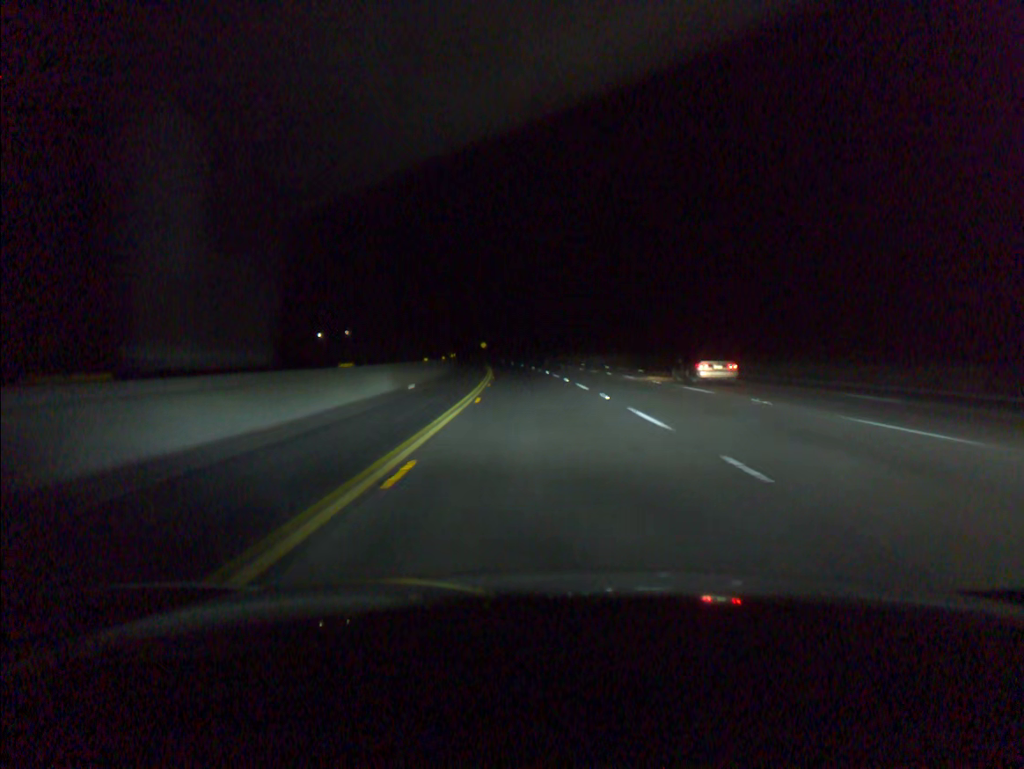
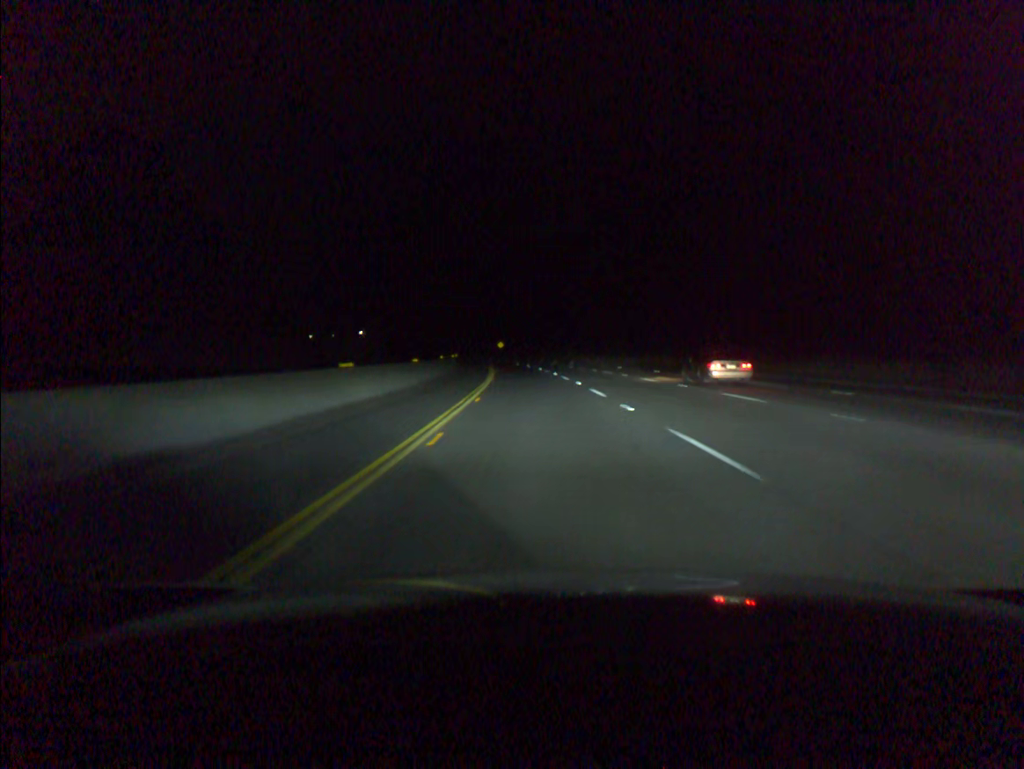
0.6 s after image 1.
(-0.3, +19.7) m; -2°
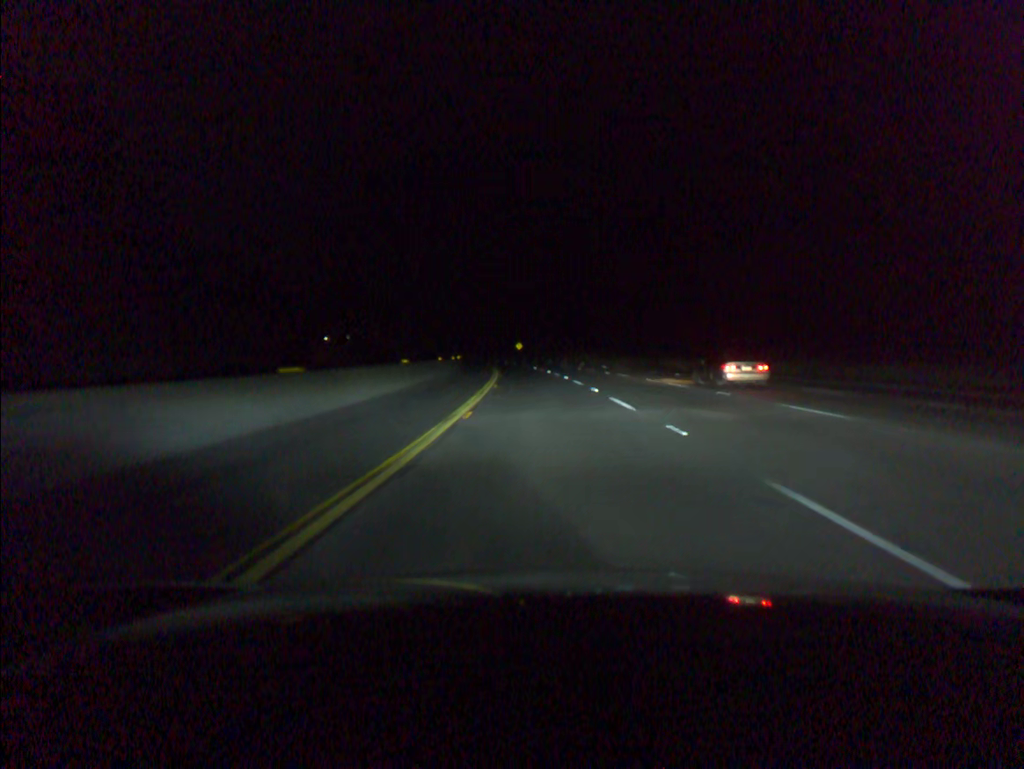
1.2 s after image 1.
(-0.3, +19.7) m; -2°
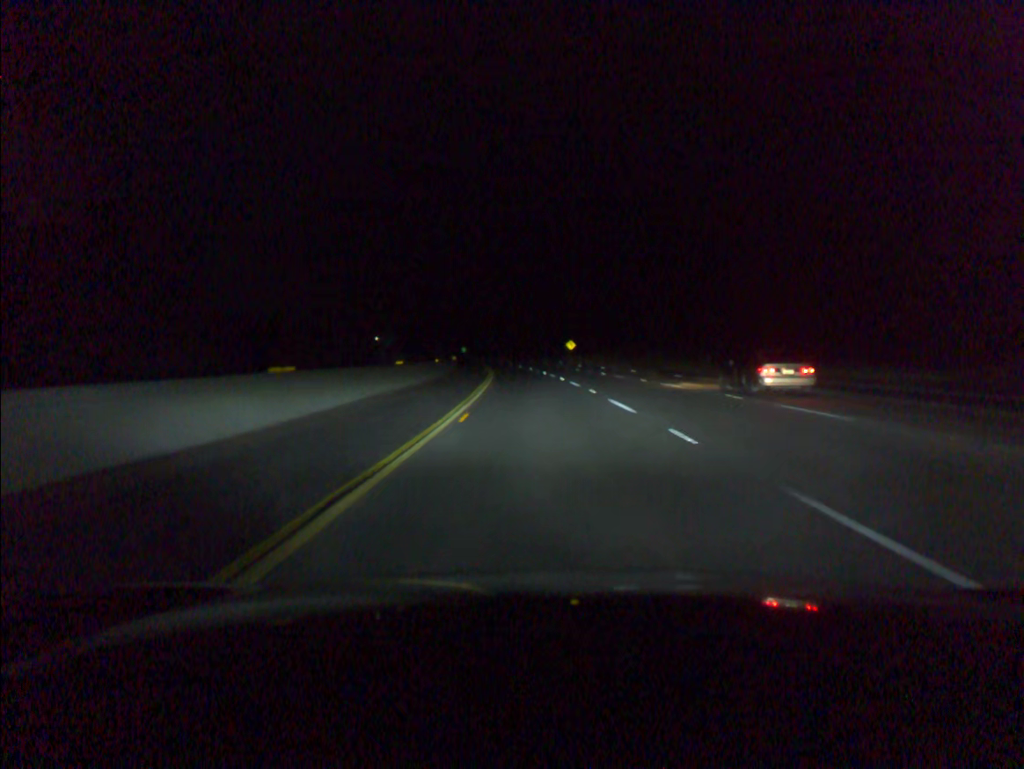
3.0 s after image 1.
(-1.9, +59.0) m; -4°
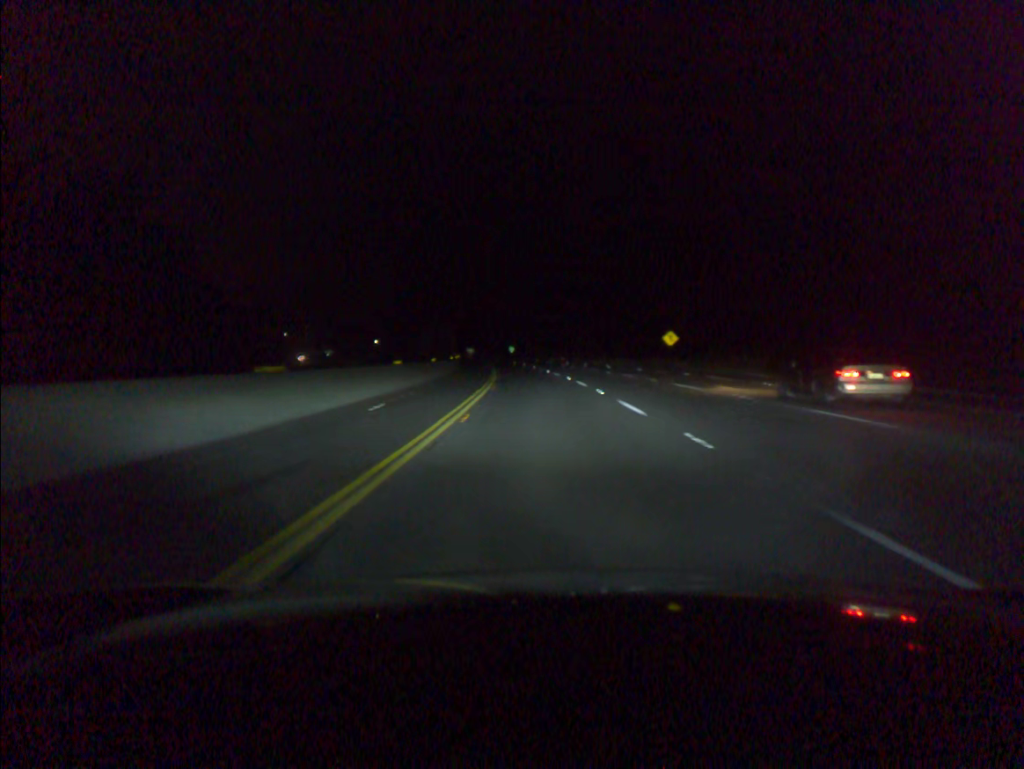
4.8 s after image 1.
(-2.3, +59.0) m; -4°
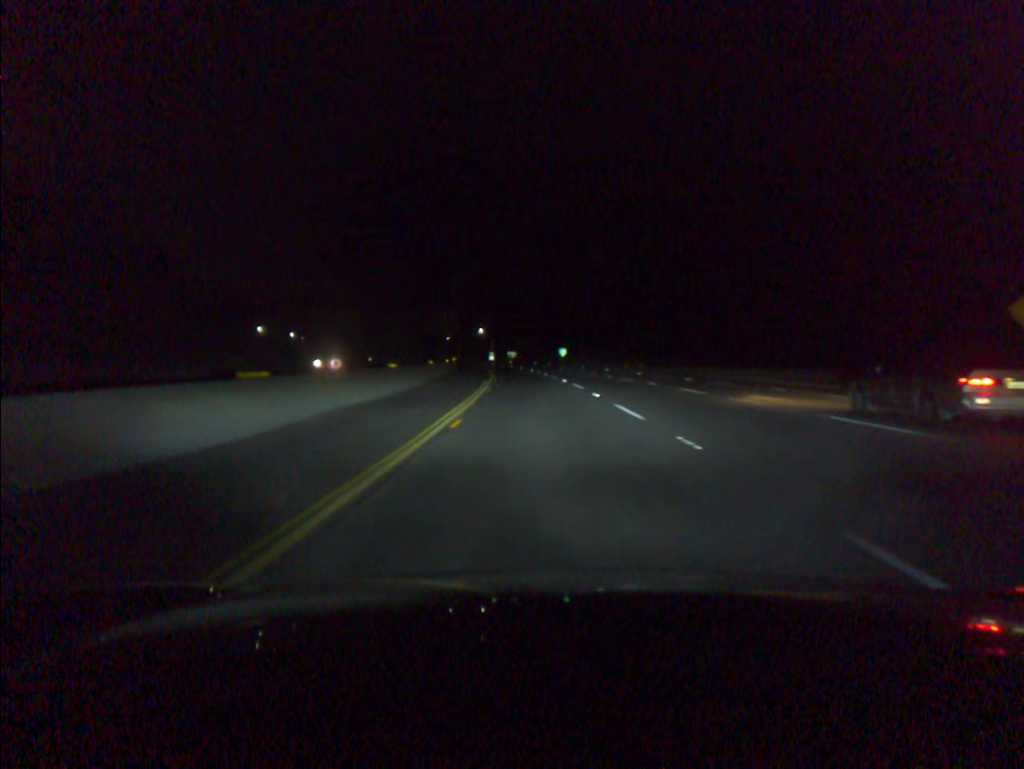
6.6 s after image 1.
(-2.0, +58.9) m; -4°
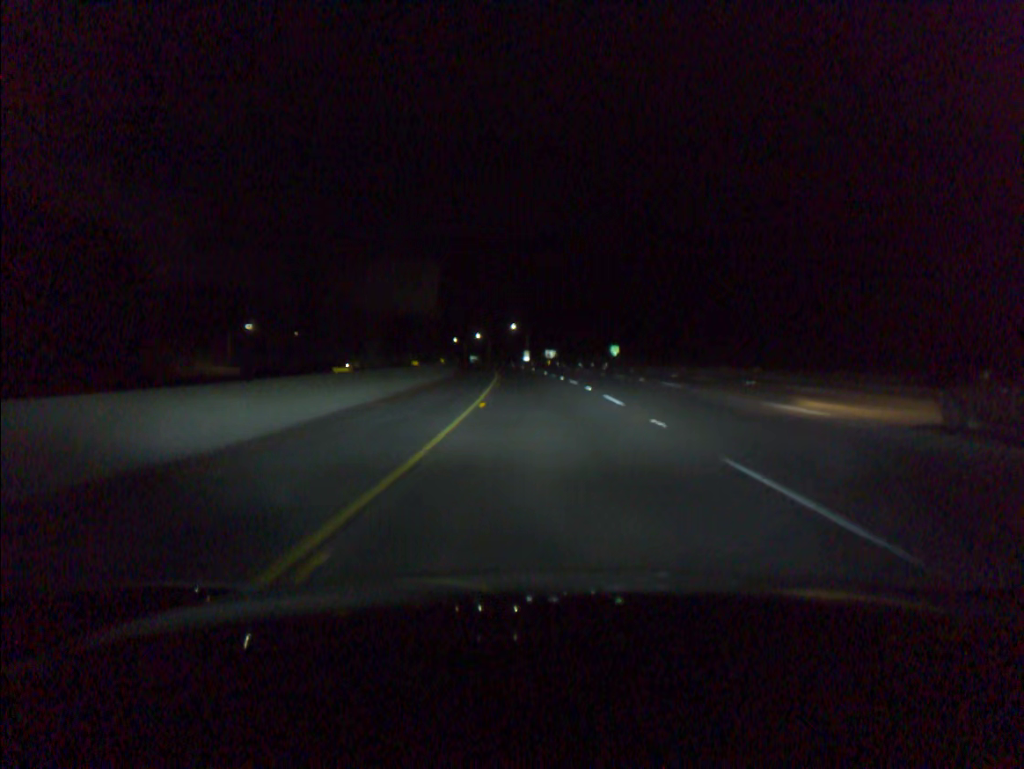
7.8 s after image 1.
(-1.1, +39.3) m; -3°
